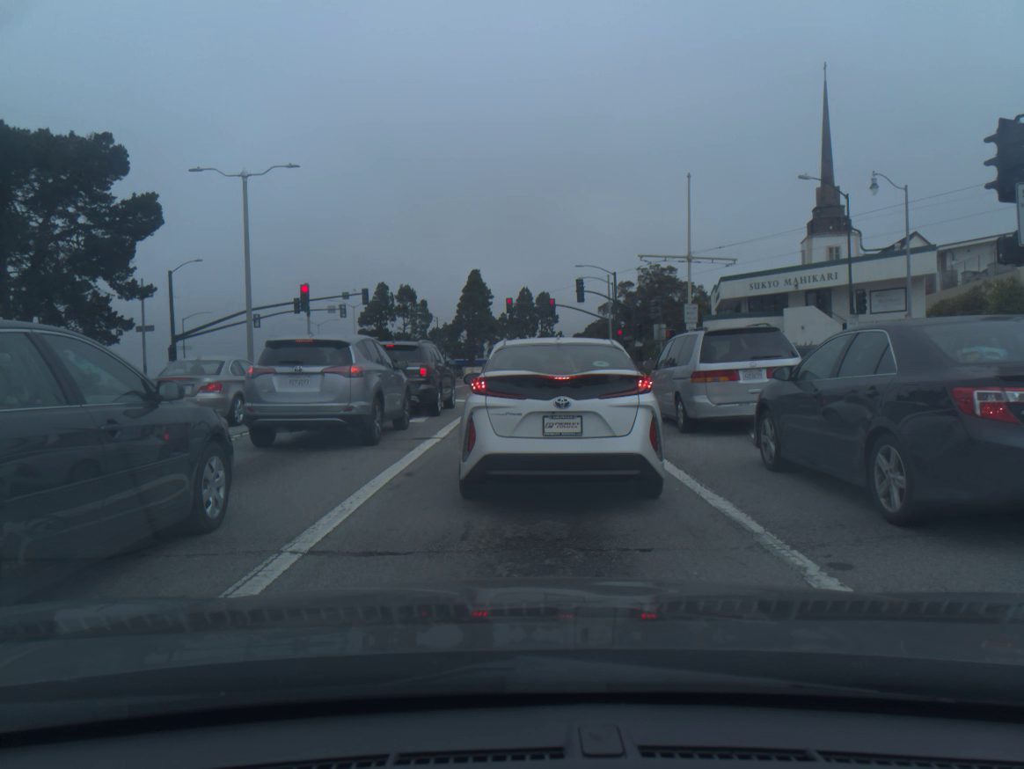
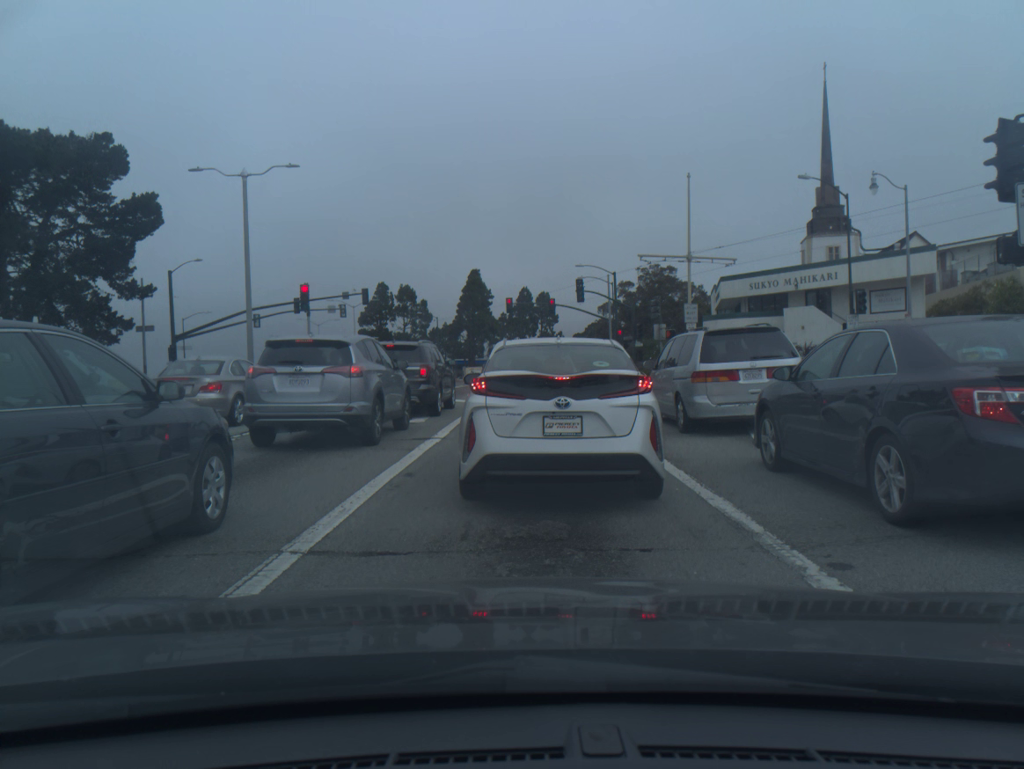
(0.0, 0.0) m; 0°
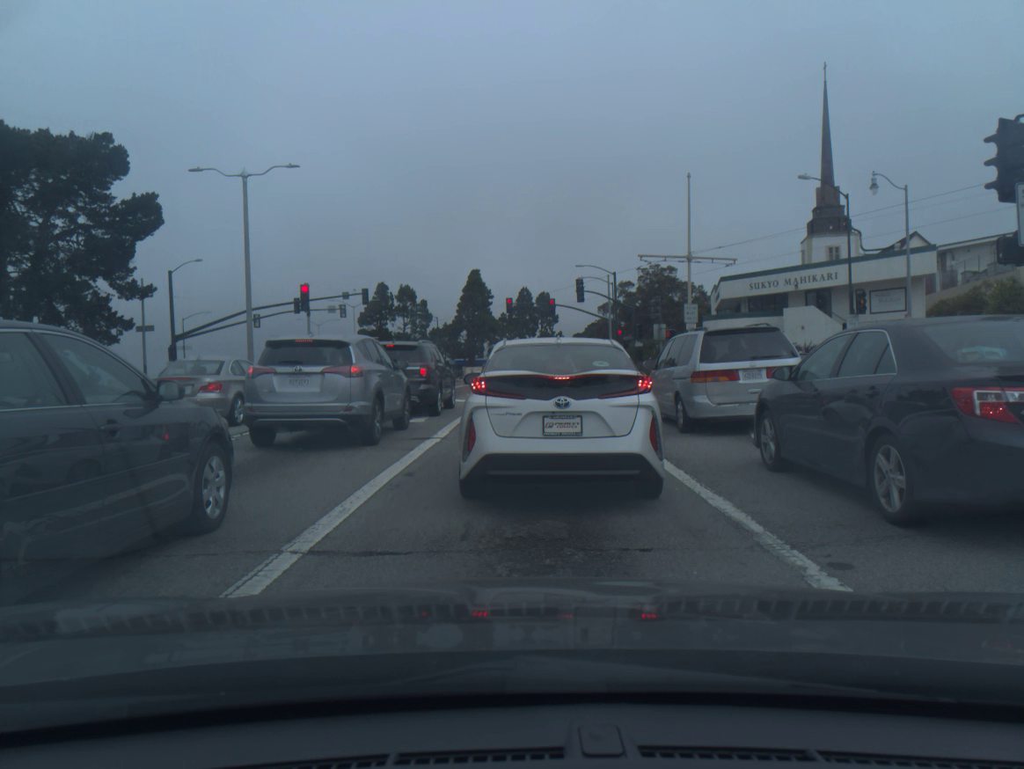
(0.0, 0.0) m; +1°
